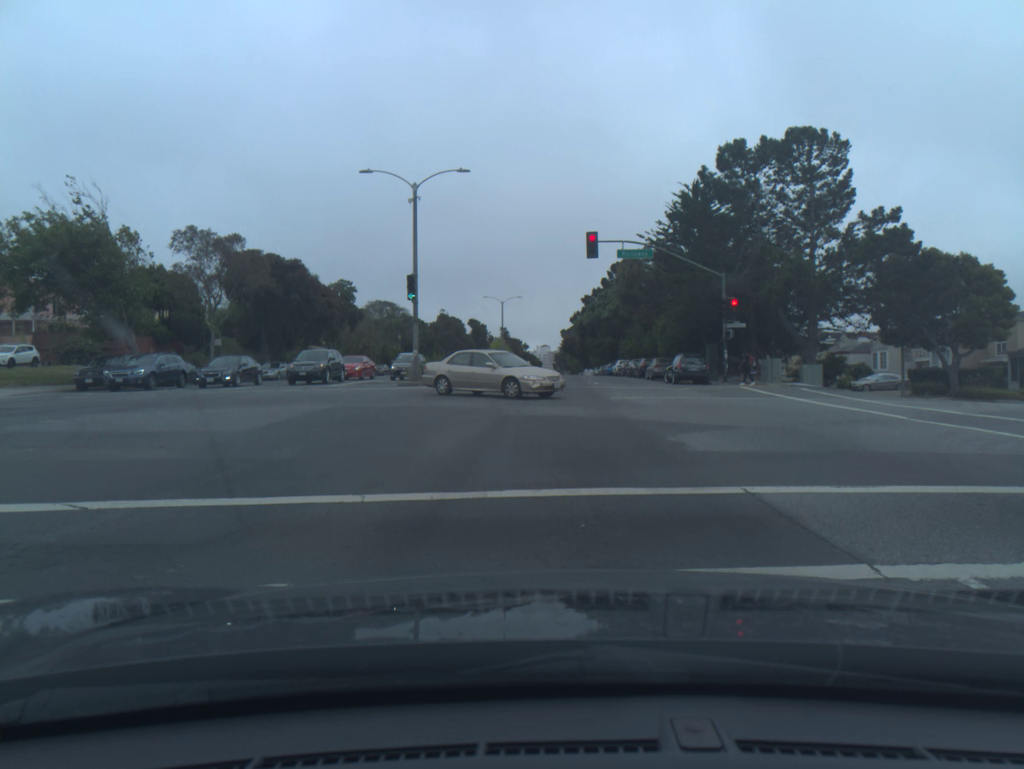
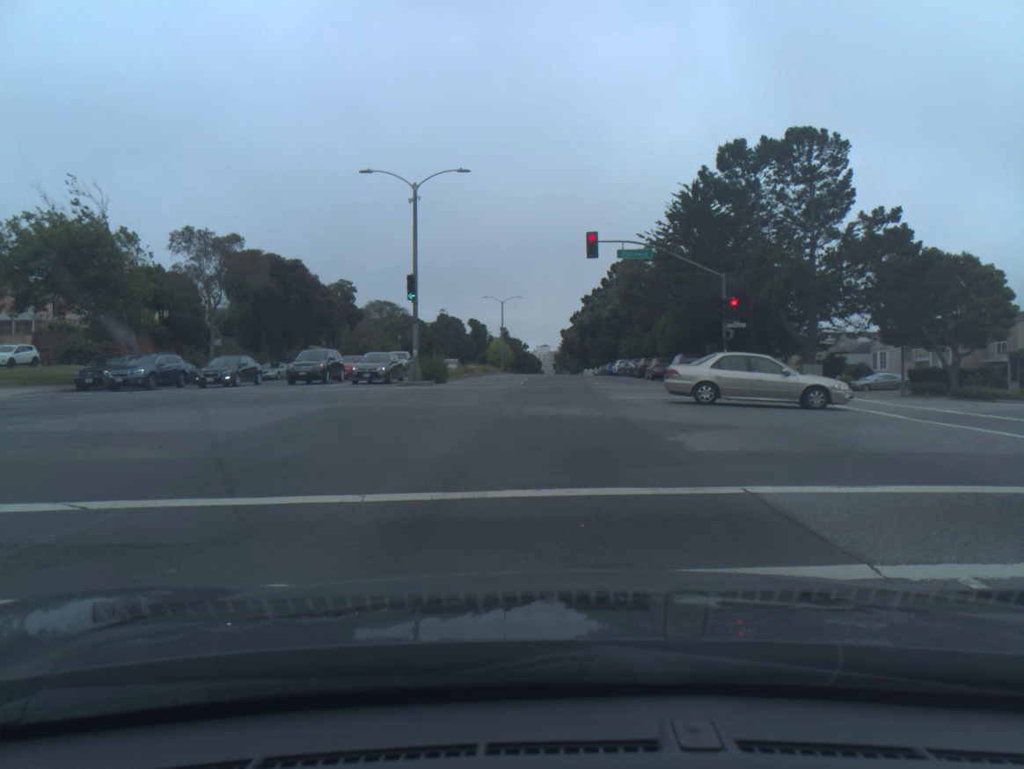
(0.0, 0.0) m; 0°
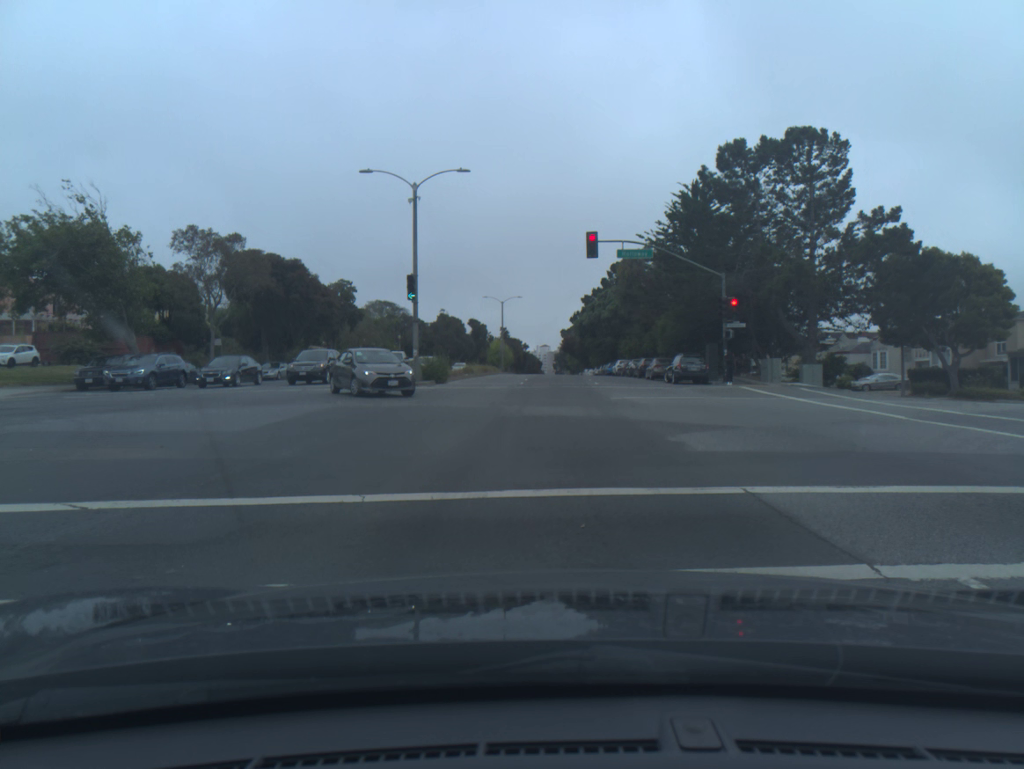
(0.0, 0.0) m; 0°
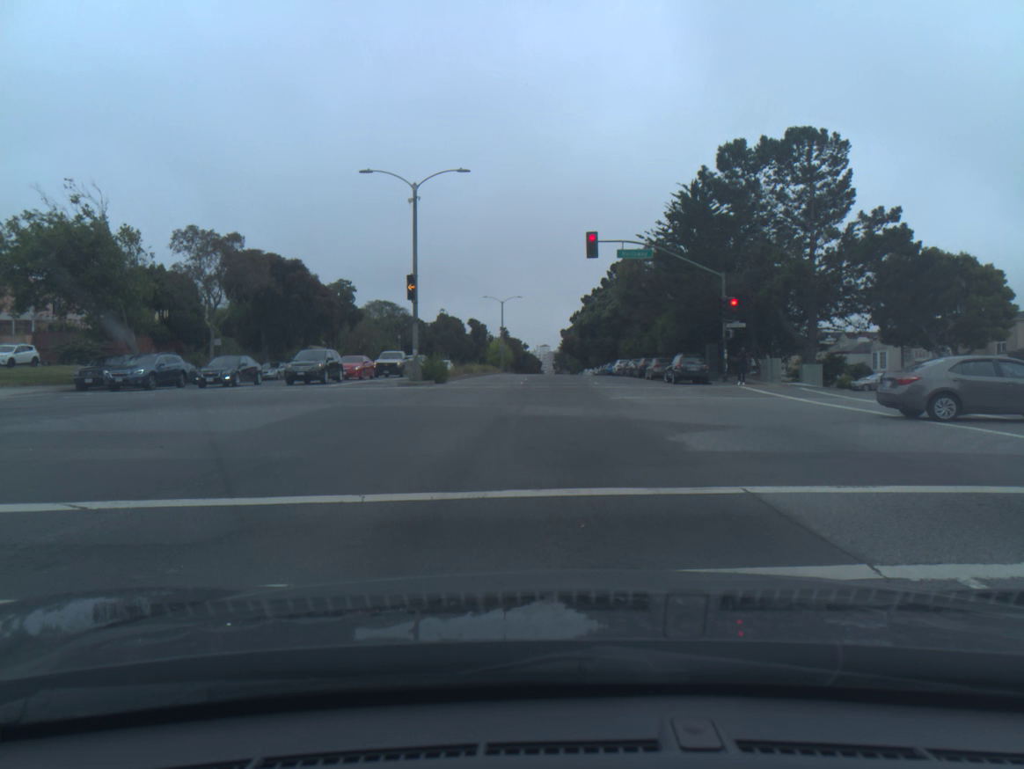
(-0.1, +0.1) m; 0°
